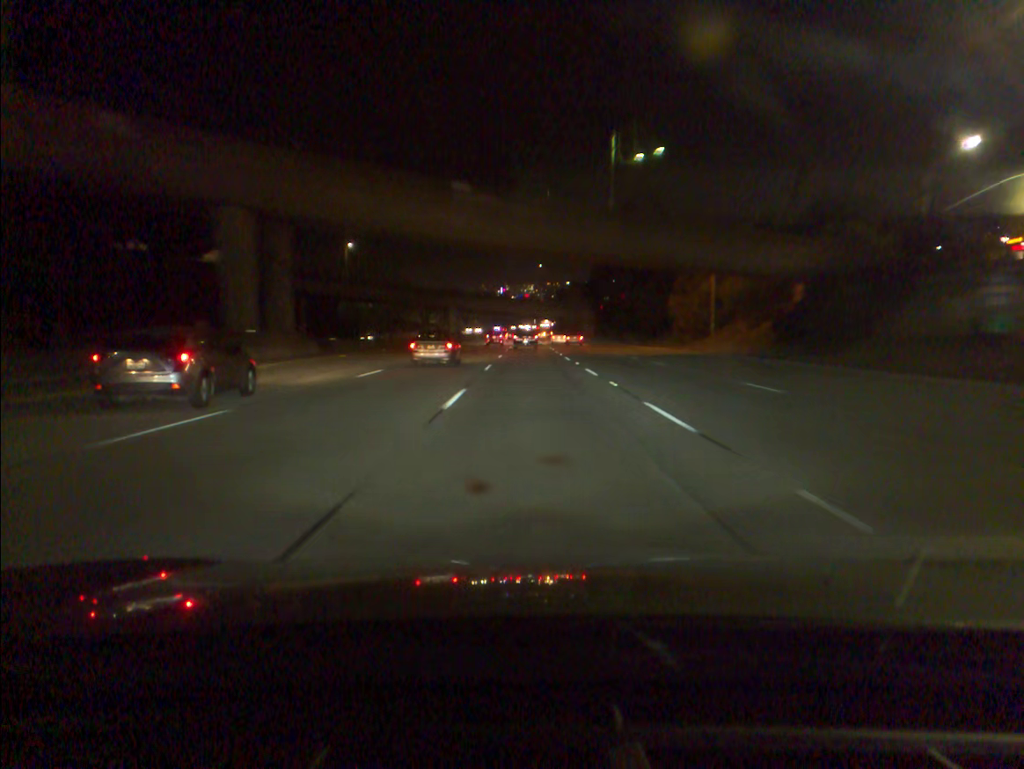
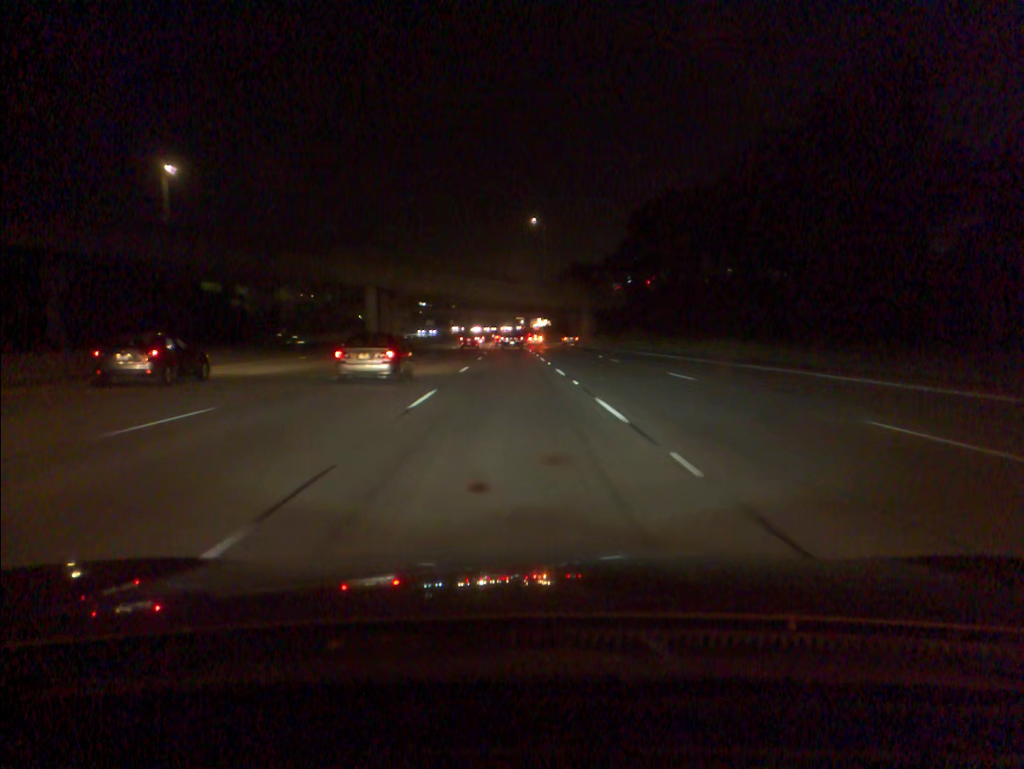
(+0.6, +84.5) m; +1°
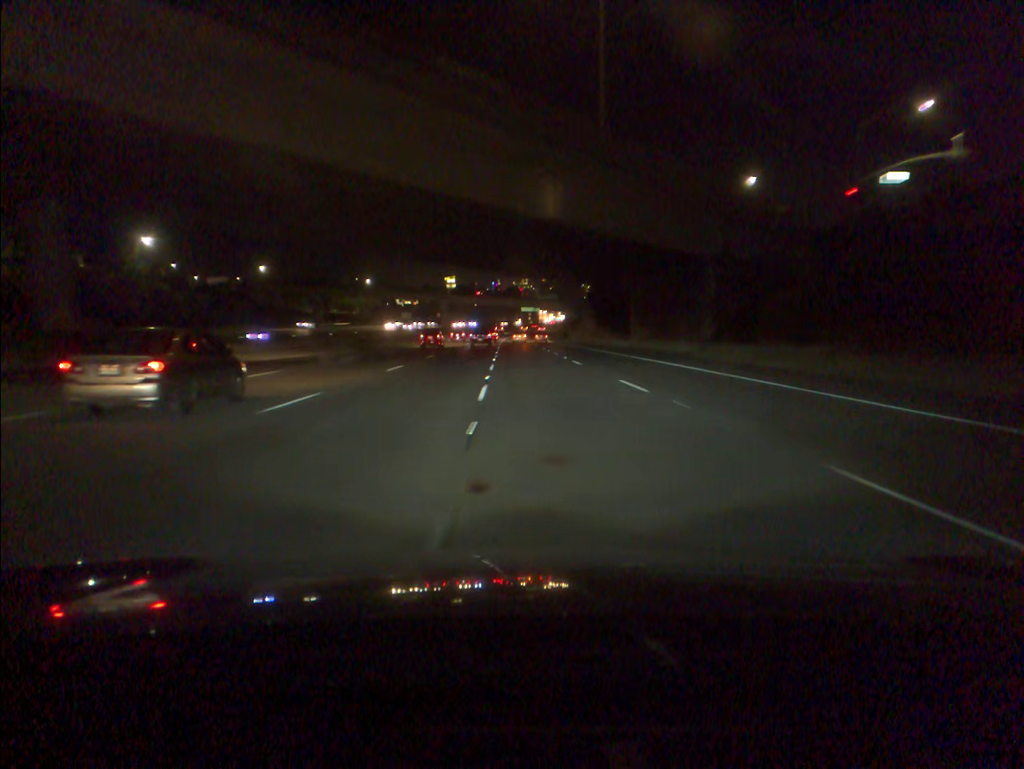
(+0.2, +86.8) m; 0°
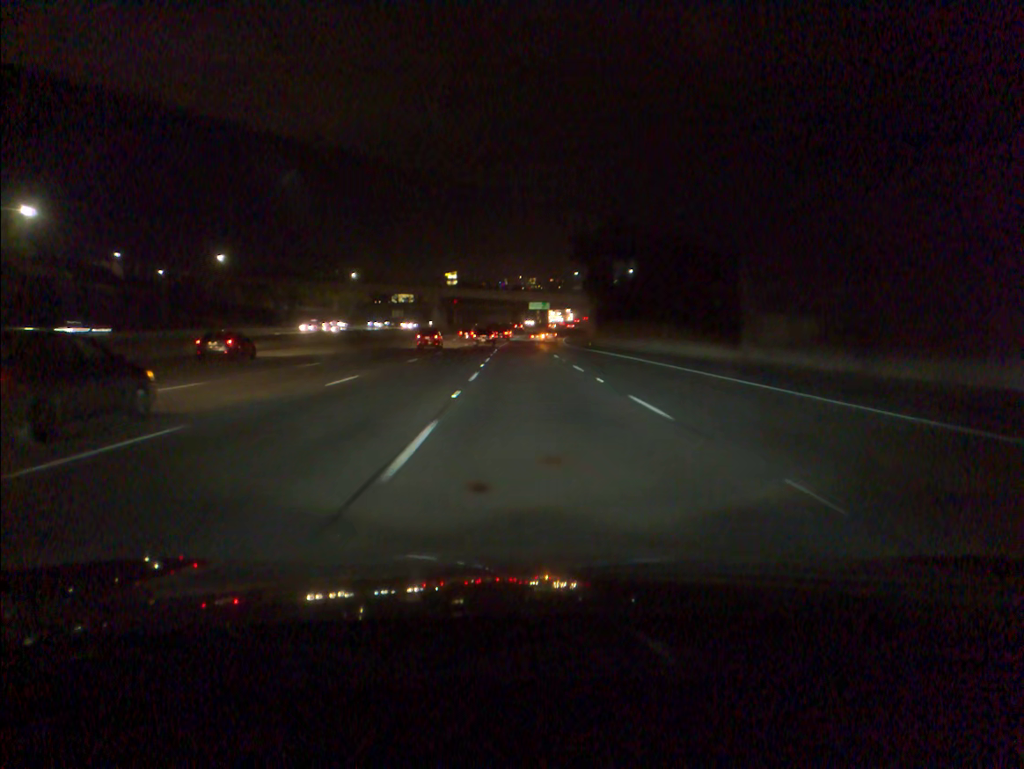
(-0.2, +34.6) m; -1°
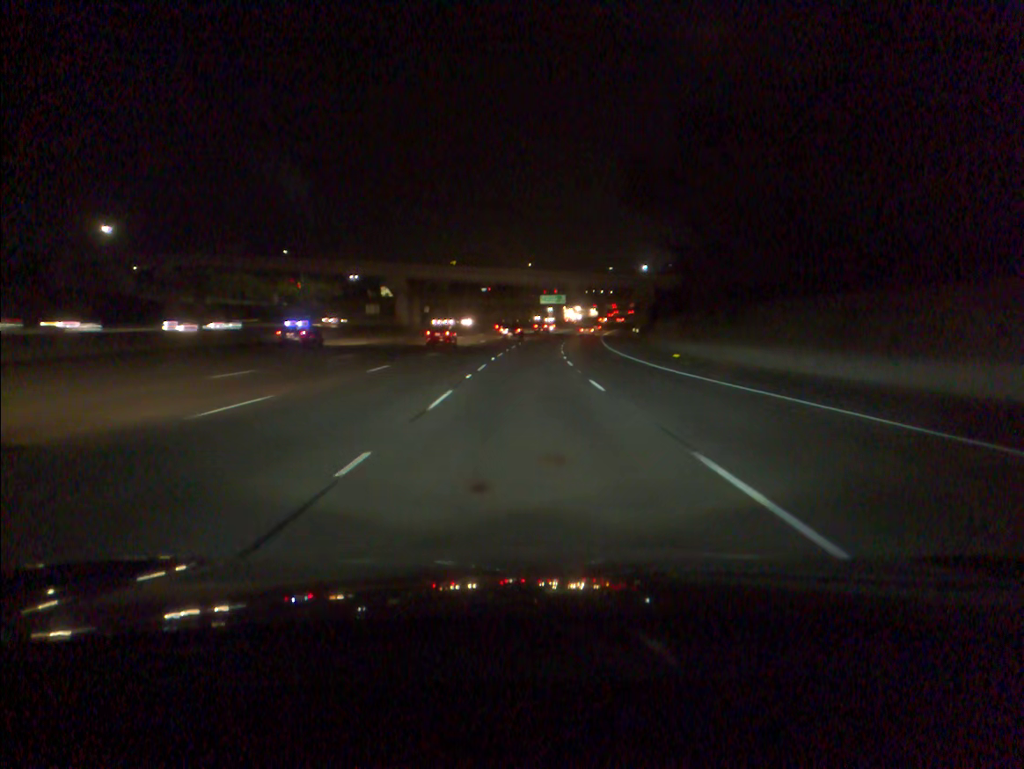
(-0.4, +51.8) m; -1°
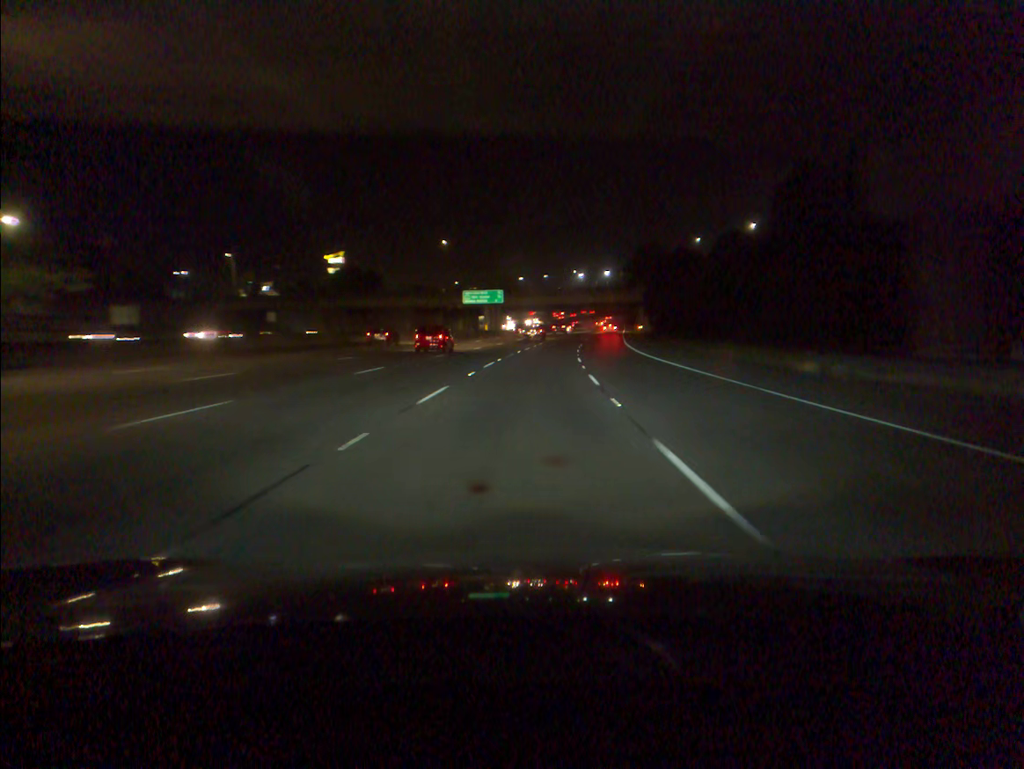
(+3.2, +86.6) m; +5°
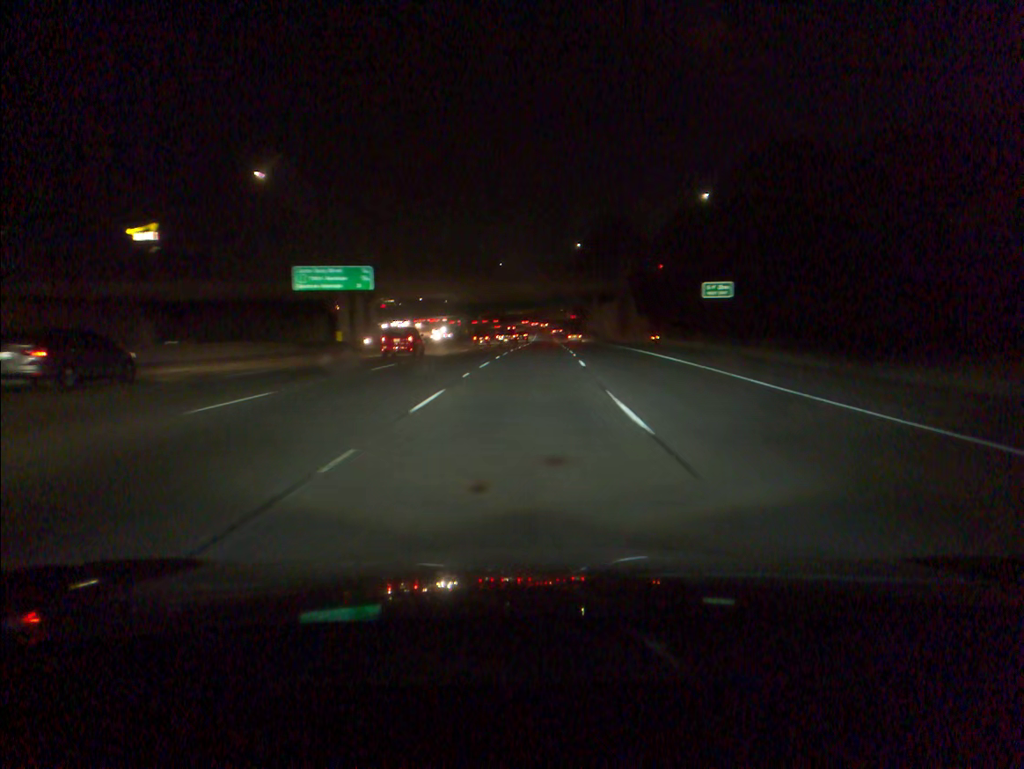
(+3.2, +68.2) m; +5°
